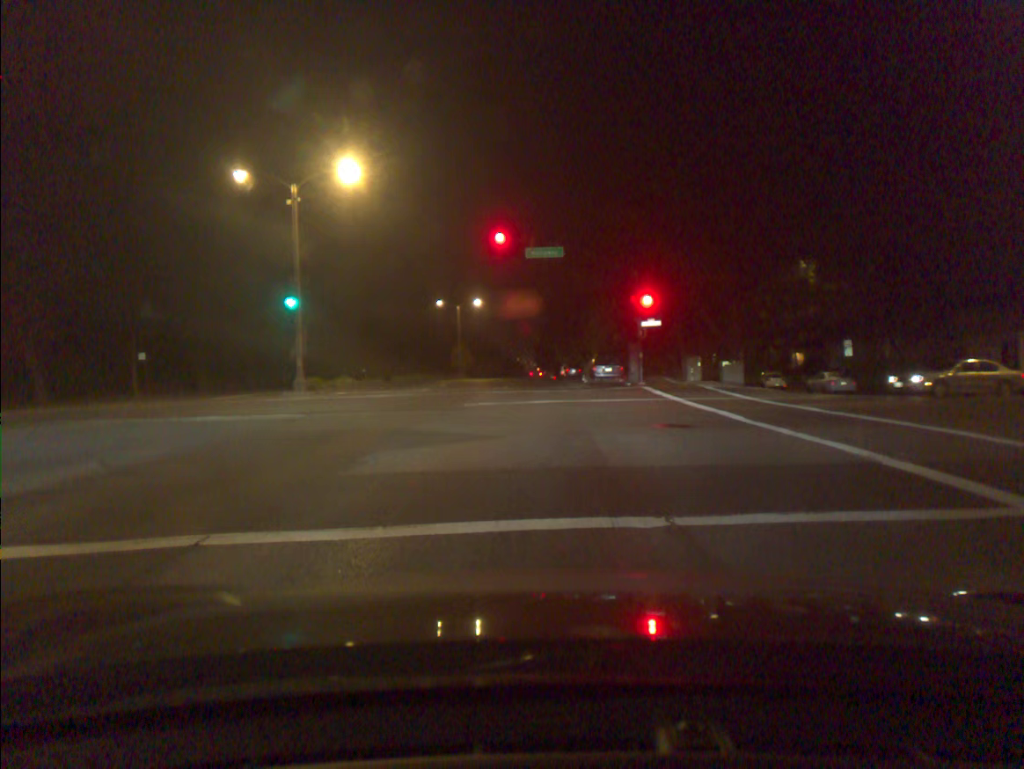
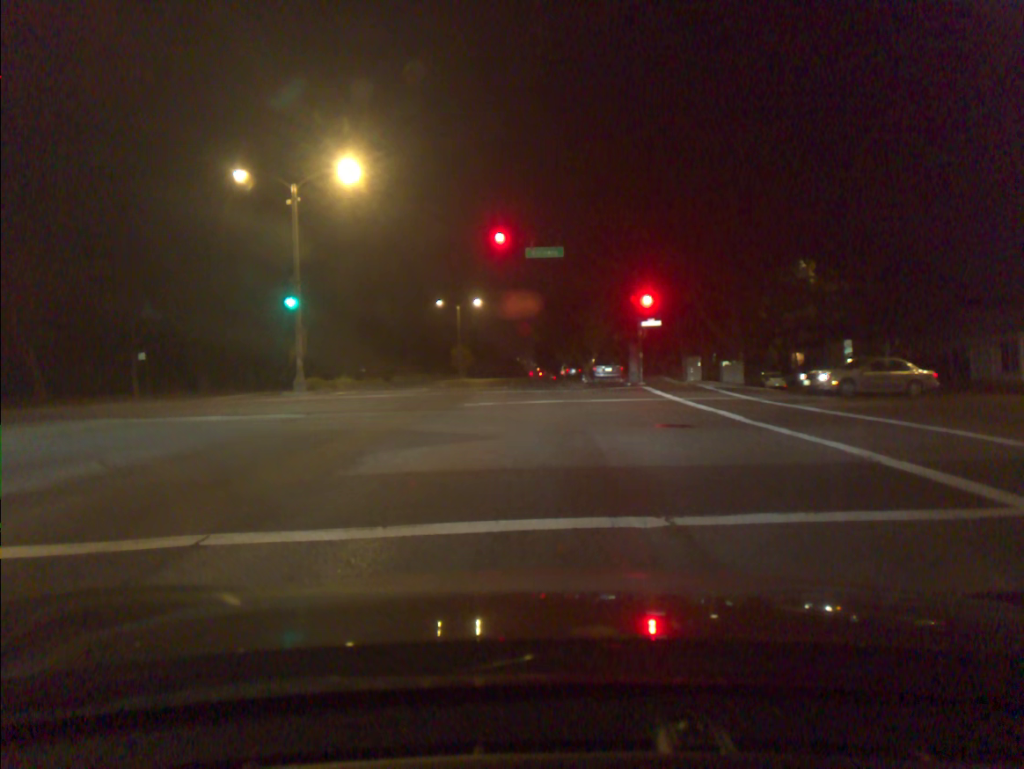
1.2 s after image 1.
(0.0, 0.0) m; 0°
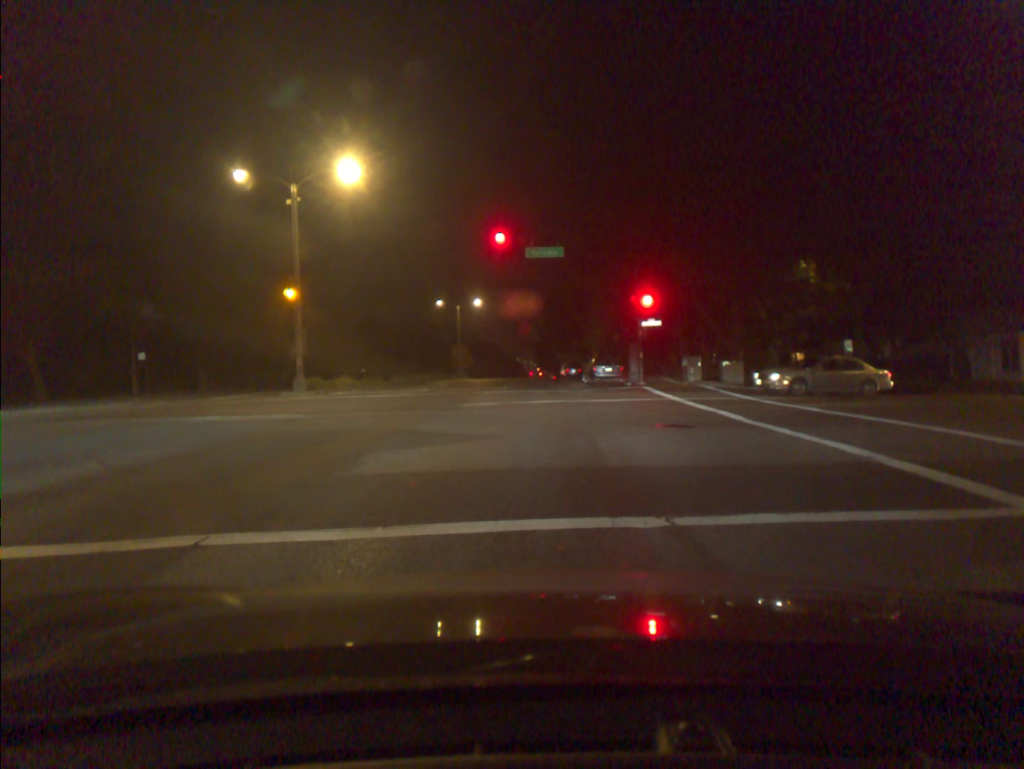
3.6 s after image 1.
(0.0, 0.0) m; 0°
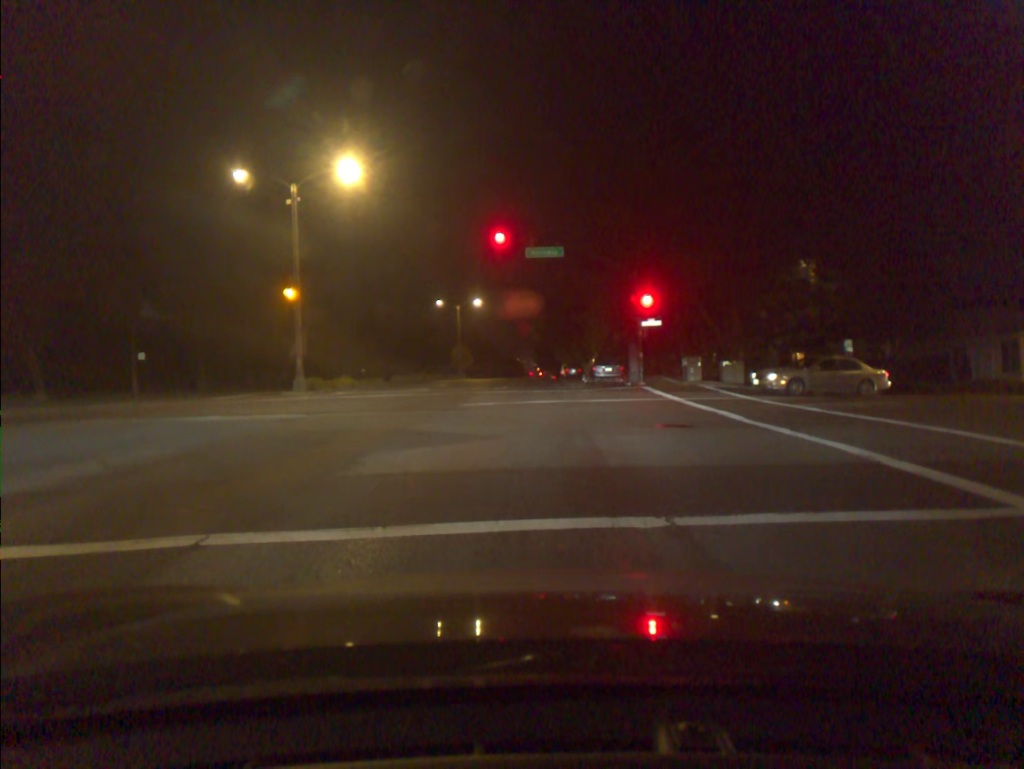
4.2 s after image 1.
(0.0, 0.0) m; 0°
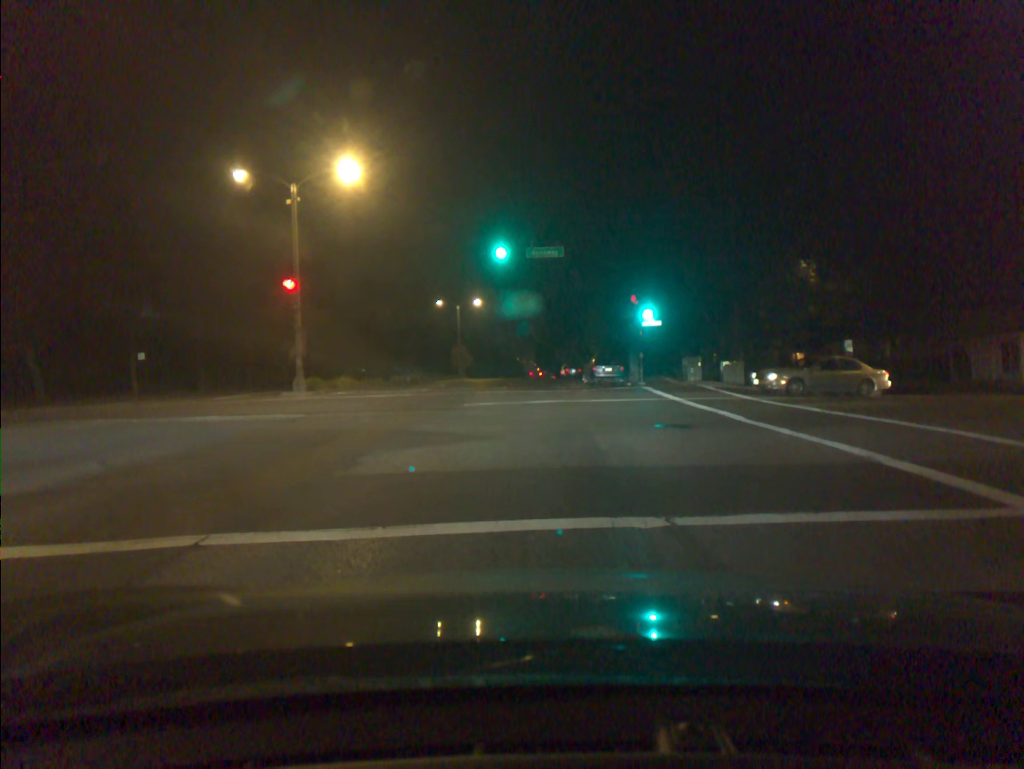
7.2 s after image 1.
(0.0, 0.0) m; 0°
